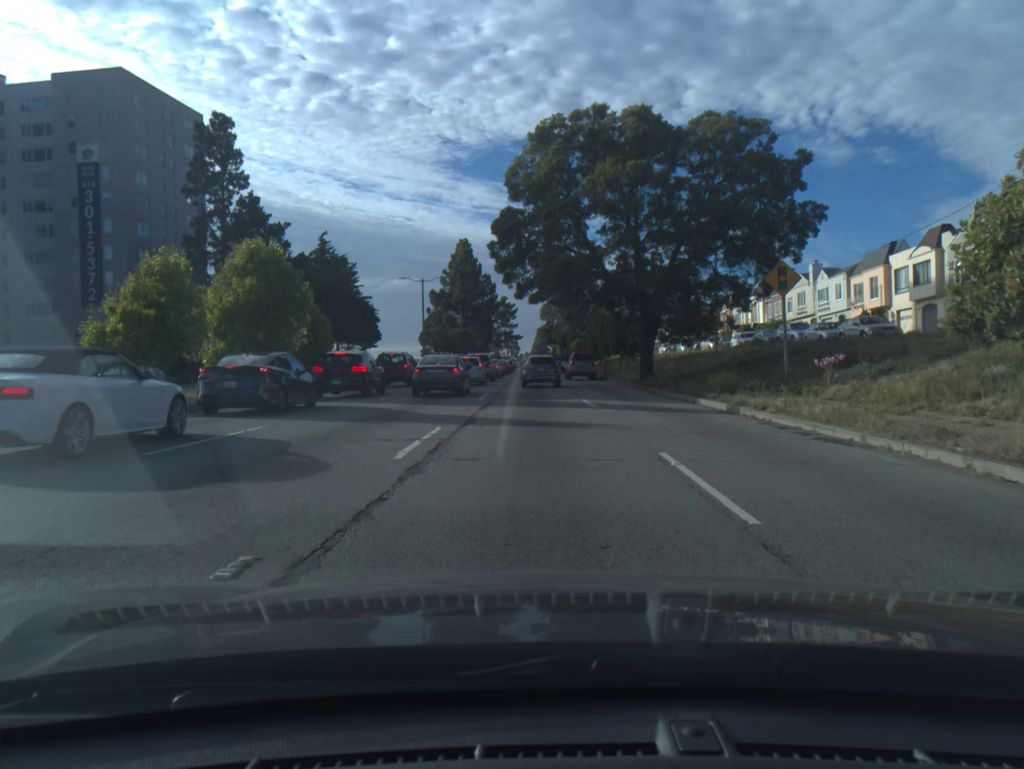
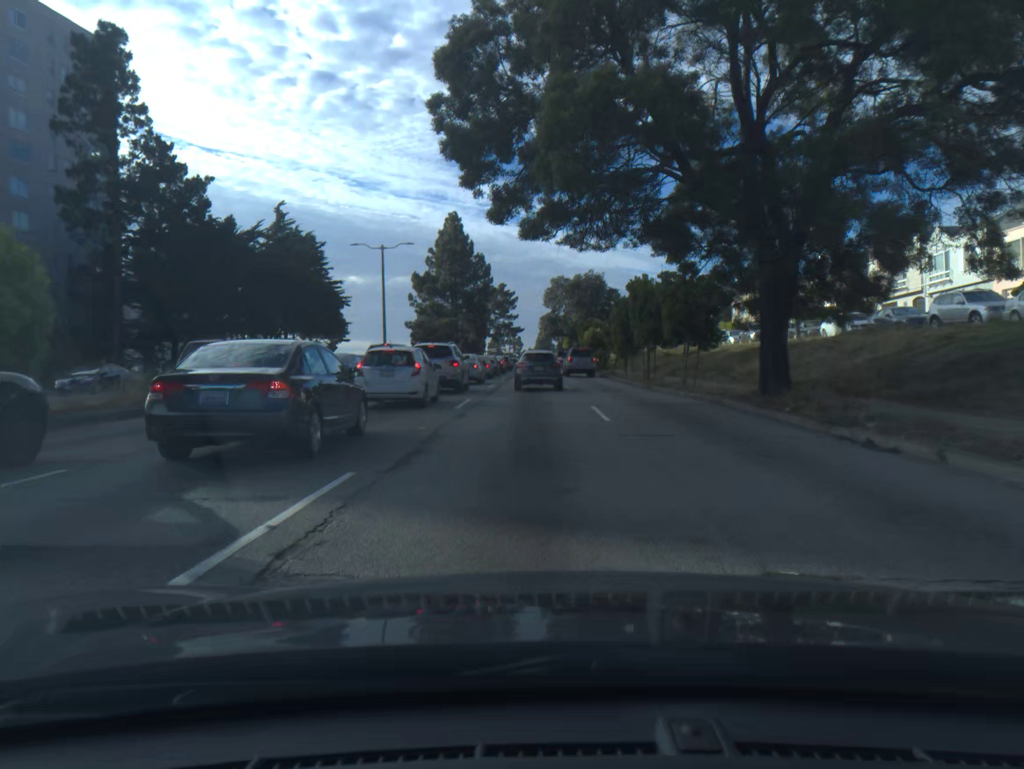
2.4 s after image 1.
(-0.1, +20.8) m; -1°
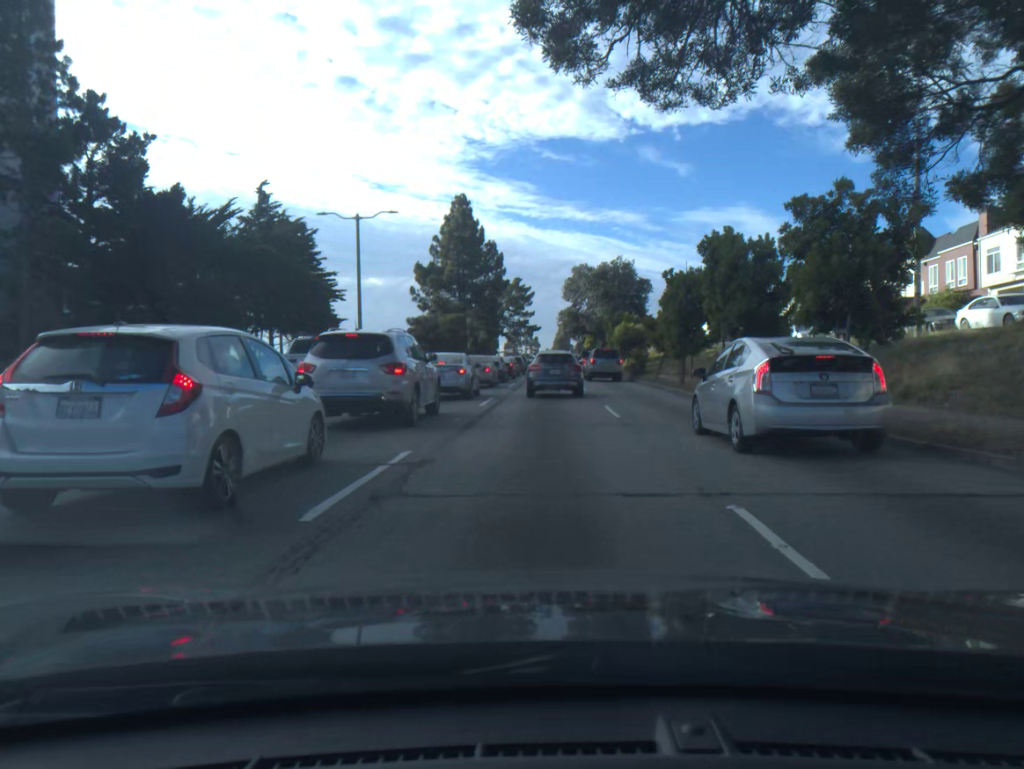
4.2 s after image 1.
(-0.1, +12.9) m; -2°
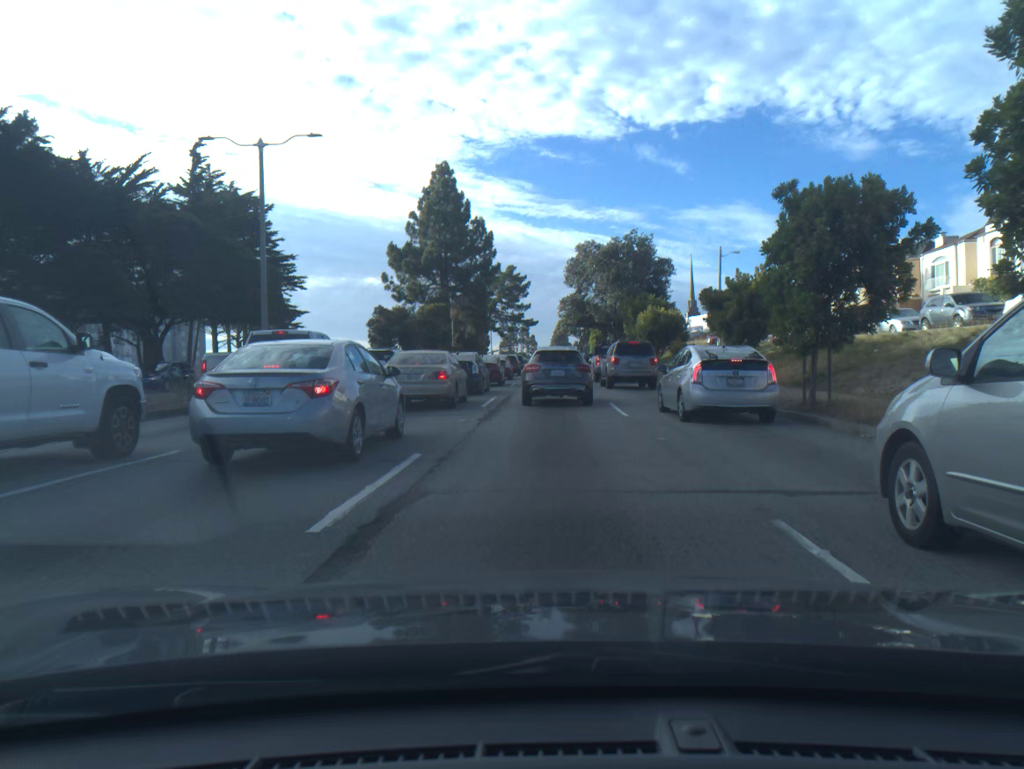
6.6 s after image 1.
(+0.2, +14.9) m; +1°
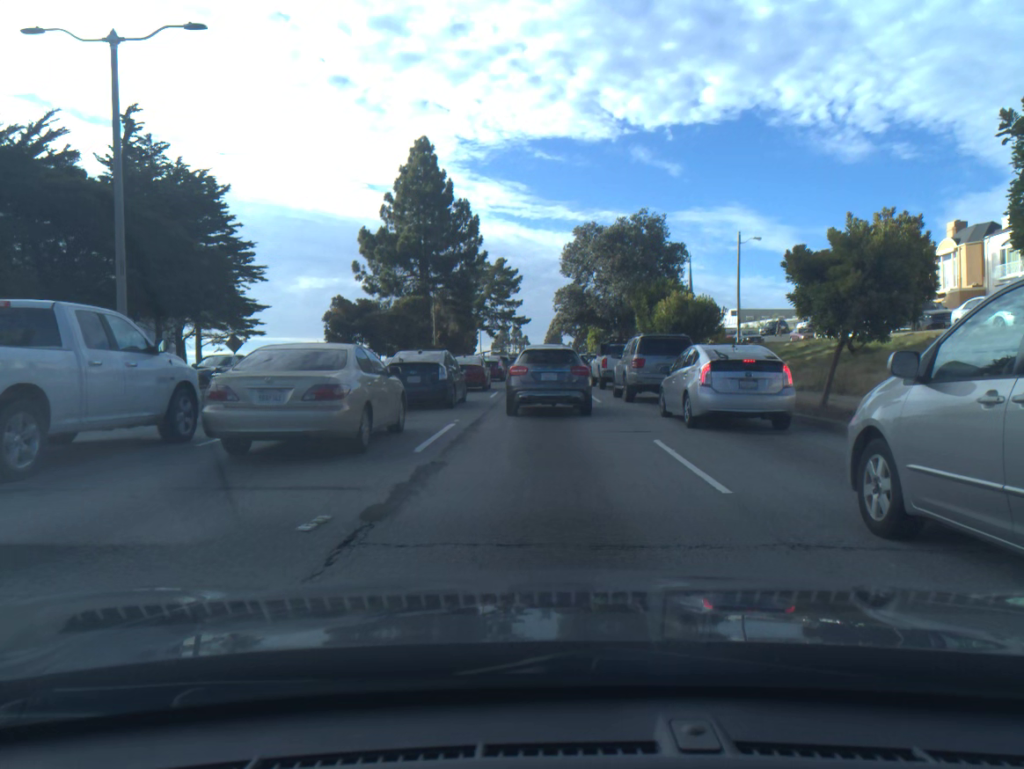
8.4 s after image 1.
(0.0, +9.3) m; 0°
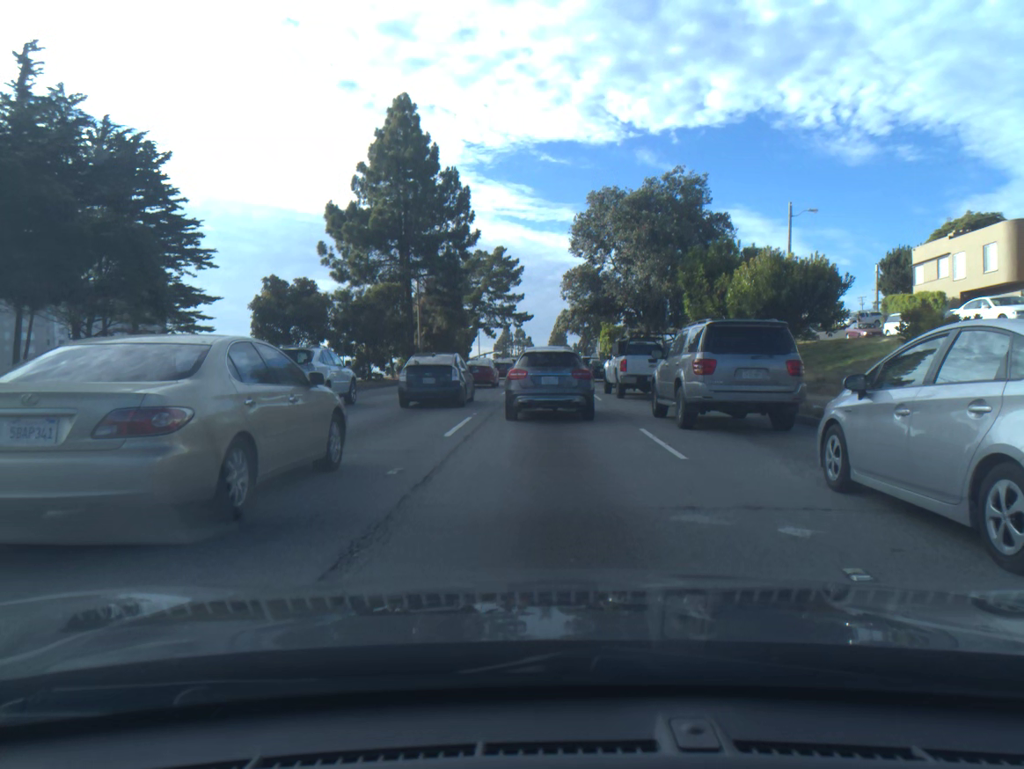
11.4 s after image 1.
(0.0, +12.4) m; 0°
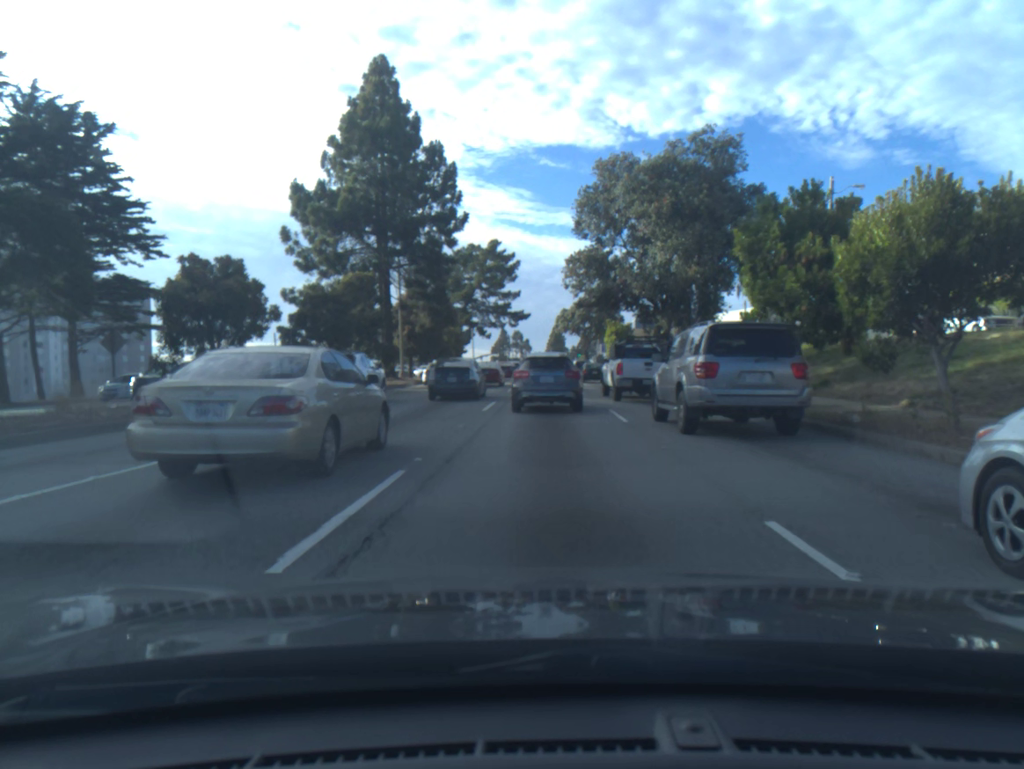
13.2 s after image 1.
(0.0, +7.9) m; +1°
